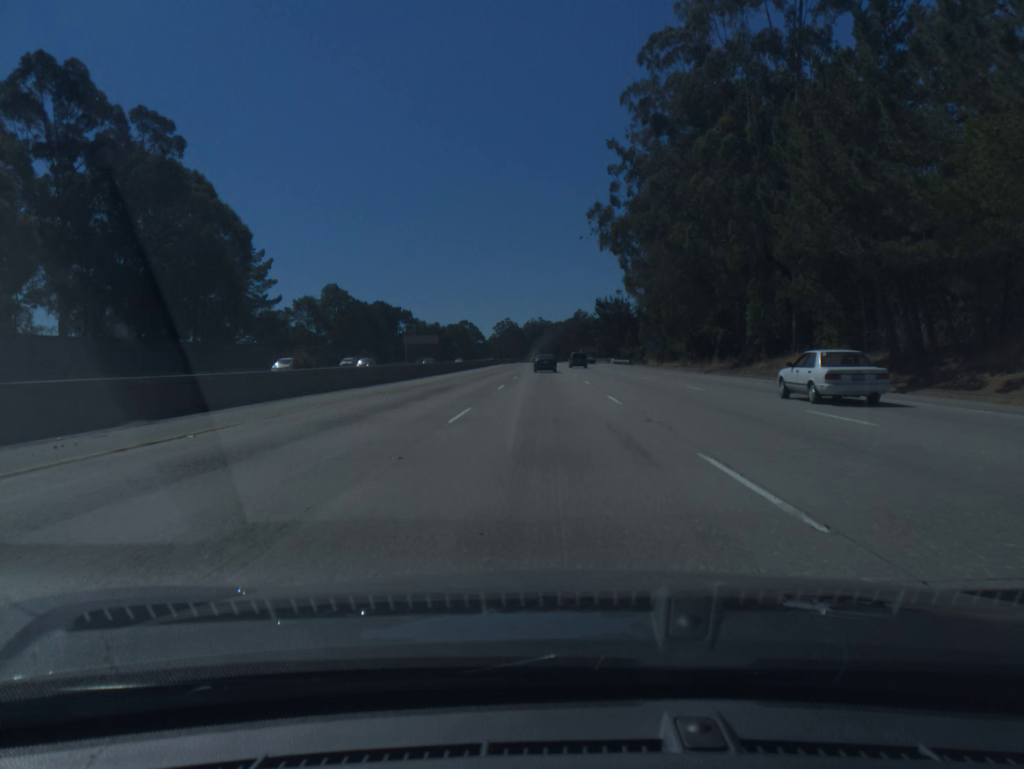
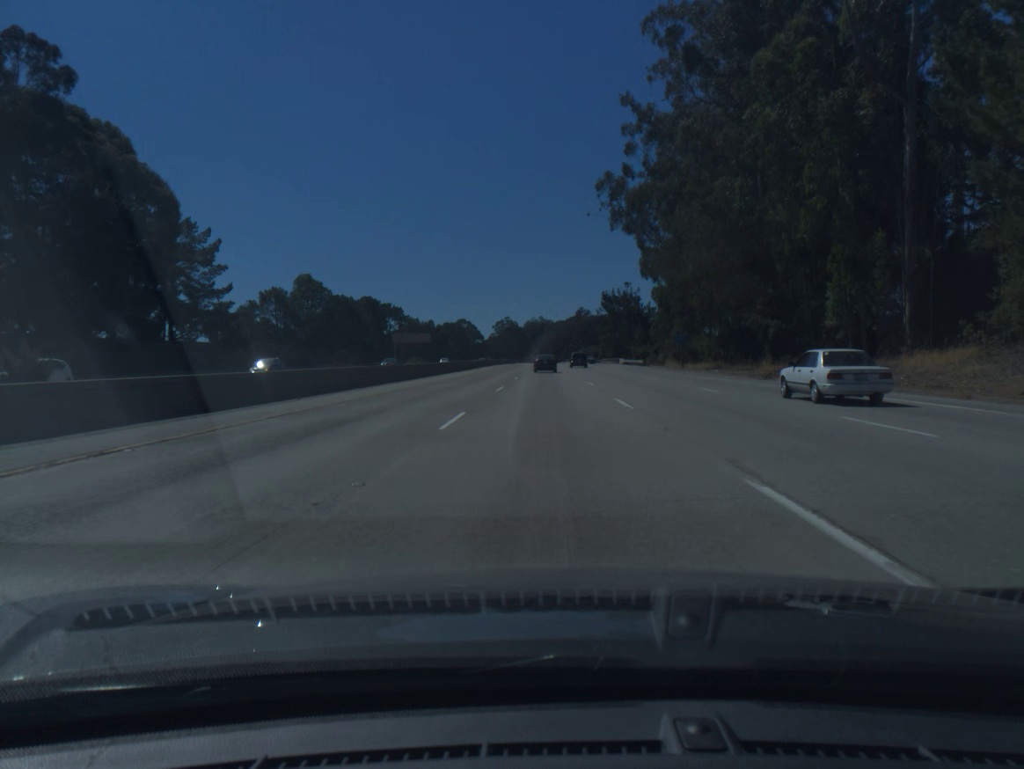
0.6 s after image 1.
(0.0, +16.4) m; 0°
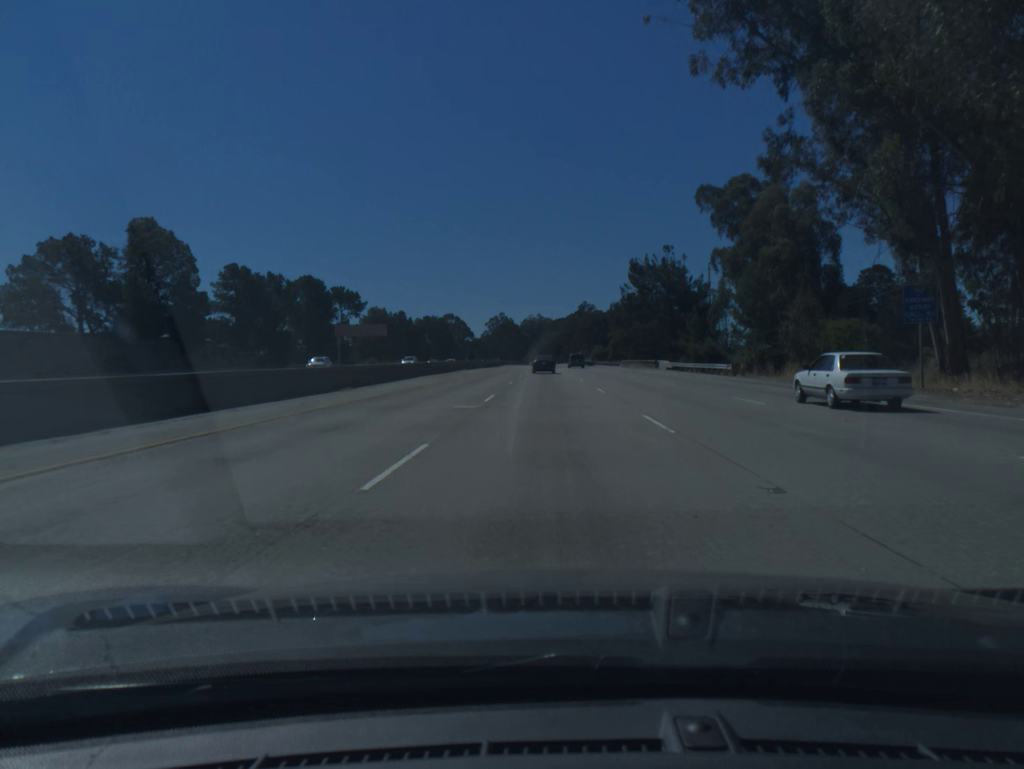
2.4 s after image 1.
(0.0, +49.3) m; 0°
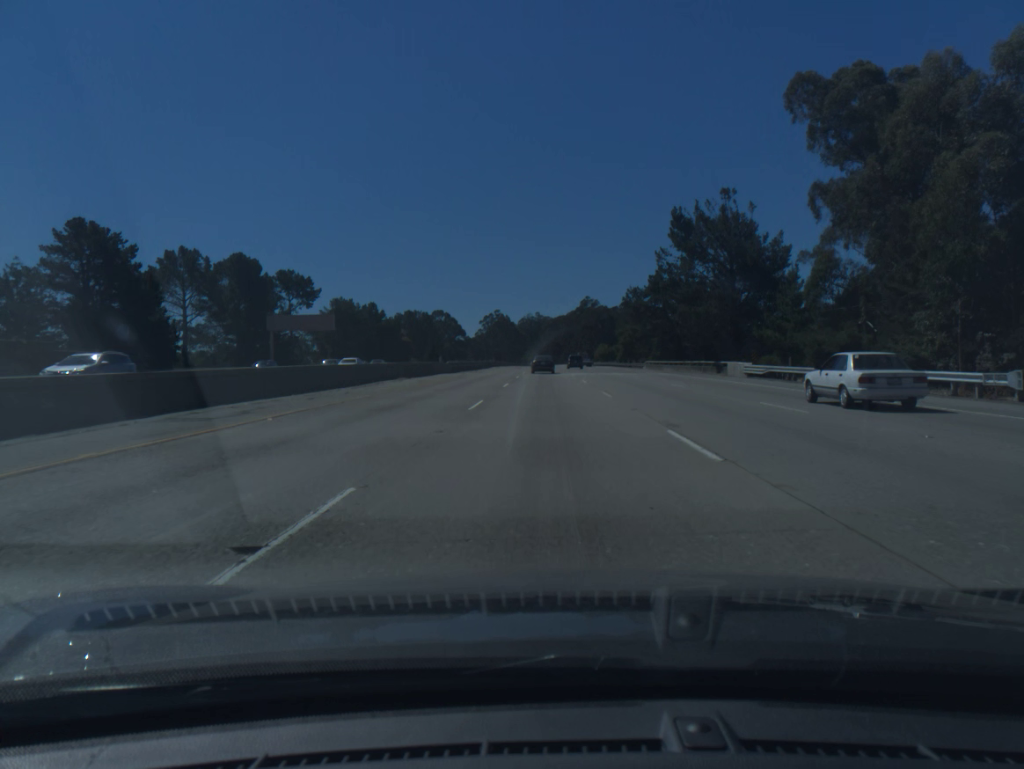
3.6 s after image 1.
(+0.1, +32.8) m; 0°
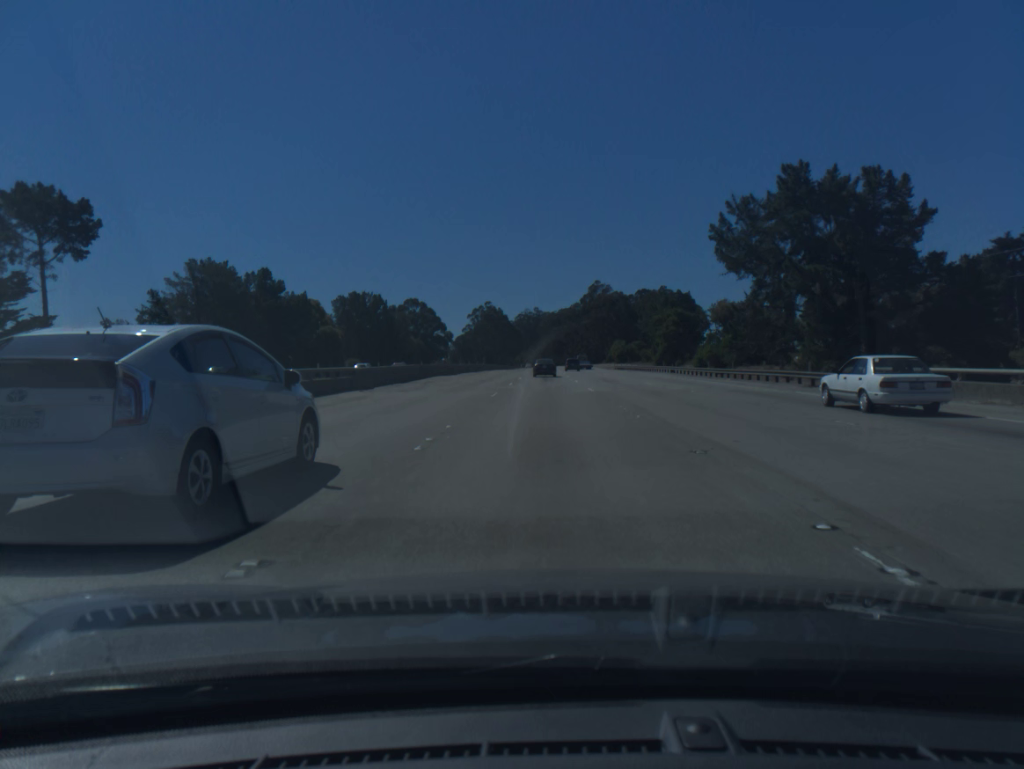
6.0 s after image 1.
(0.0, +65.6) m; 0°
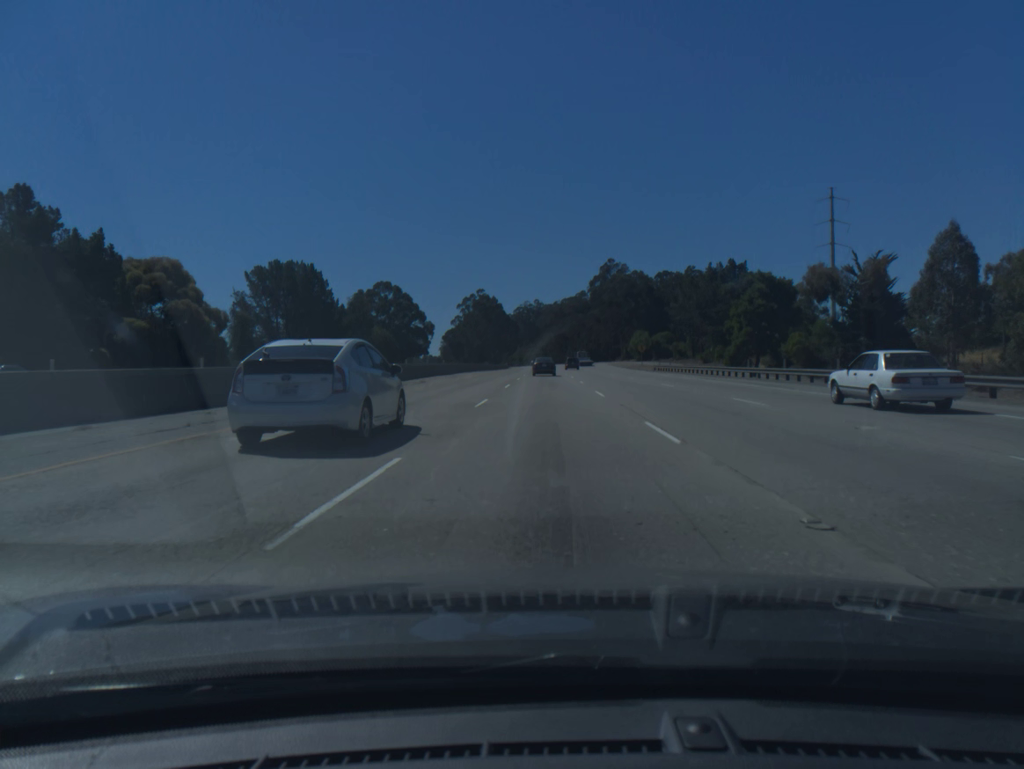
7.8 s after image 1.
(-0.1, +49.1) m; 0°
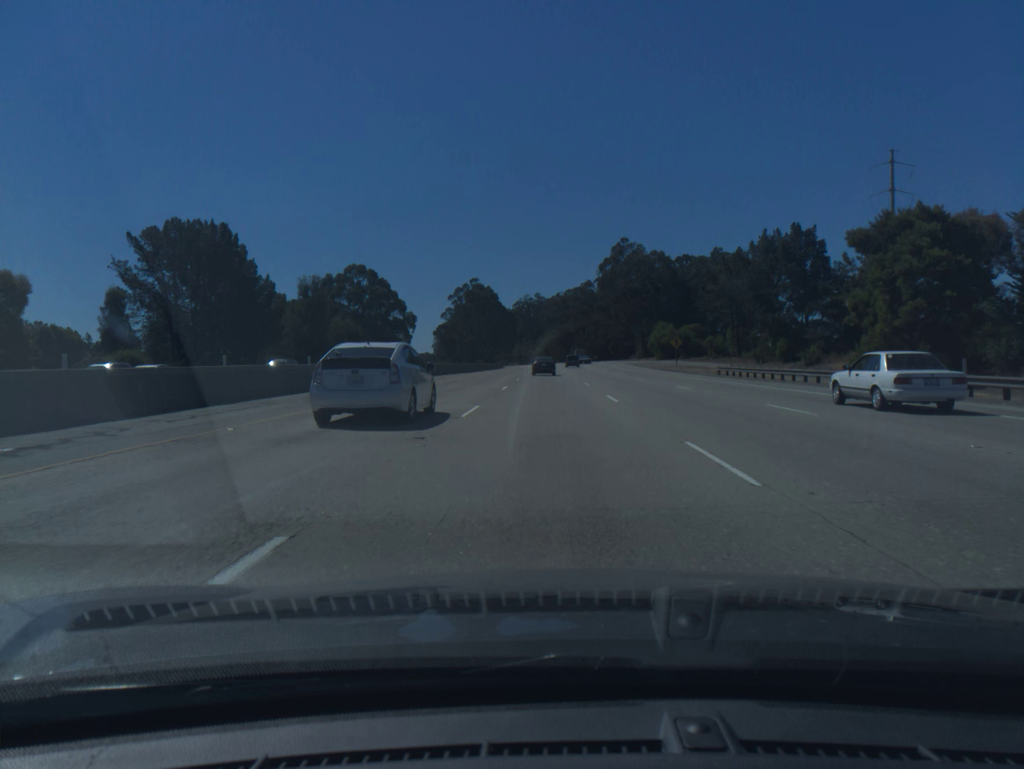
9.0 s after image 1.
(0.0, +32.8) m; 0°
